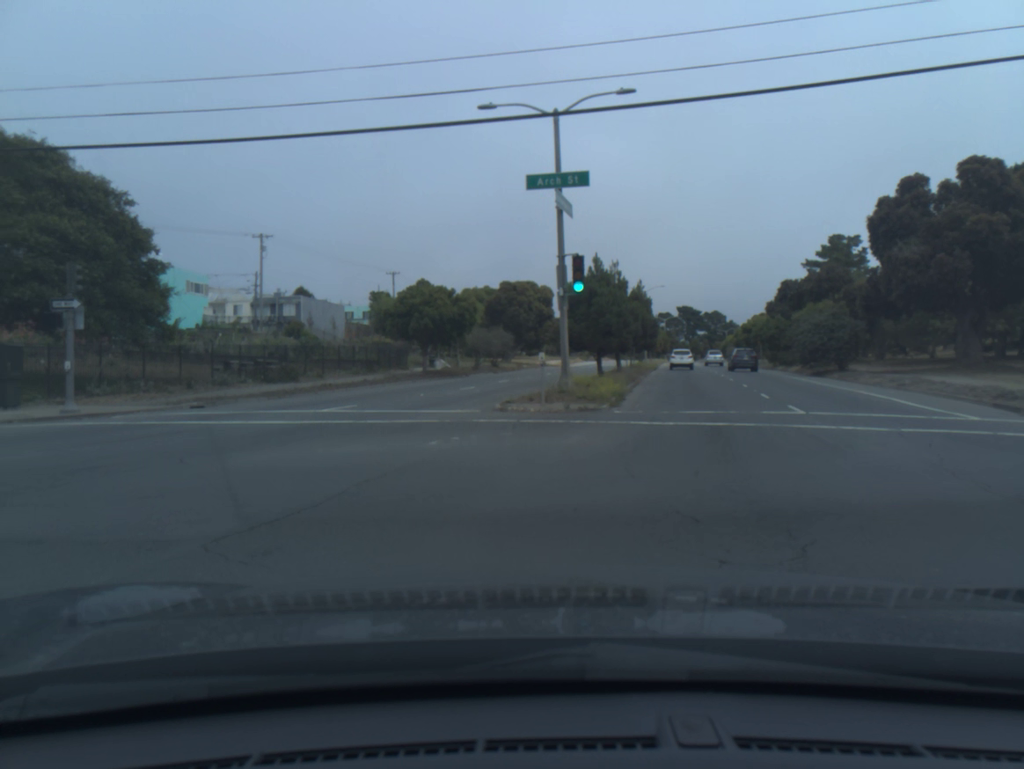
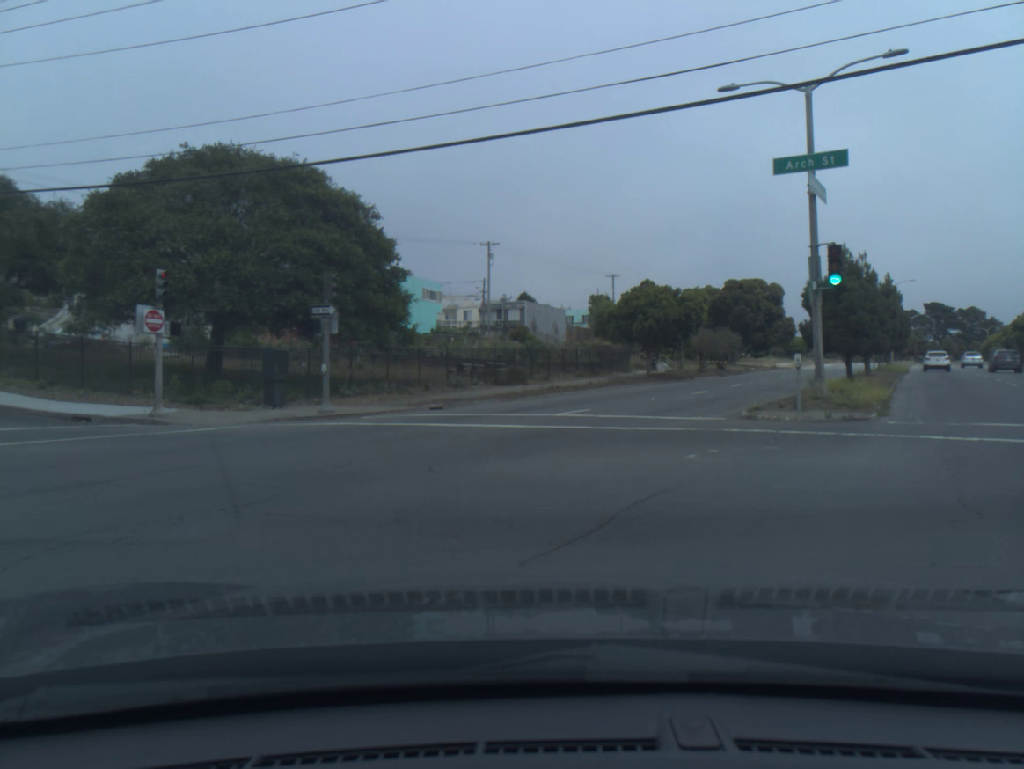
(-0.2, +1.2) m; -17°
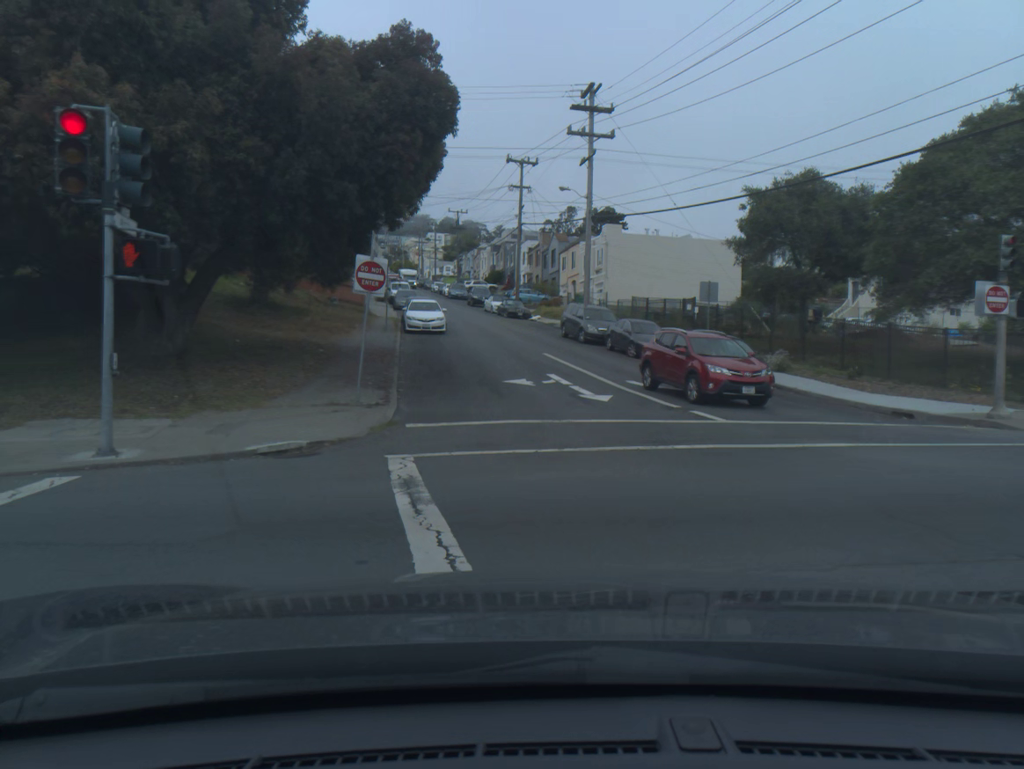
(-1.5, +3.4) m; -48°
